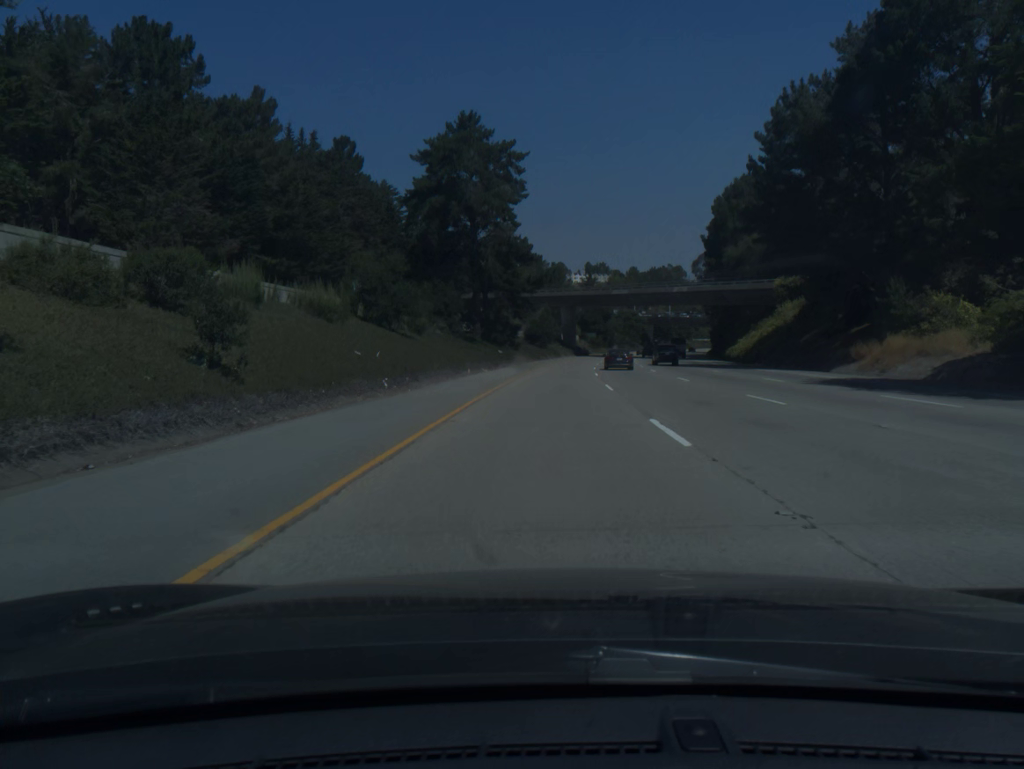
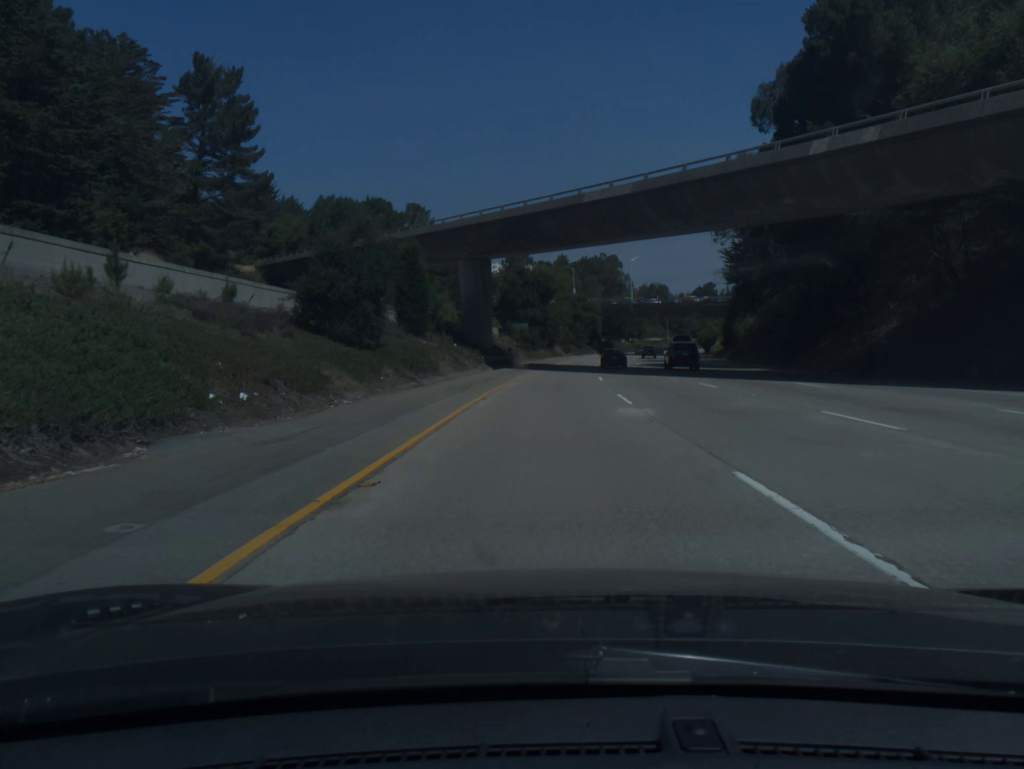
(+3.9, +79.5) m; +6°
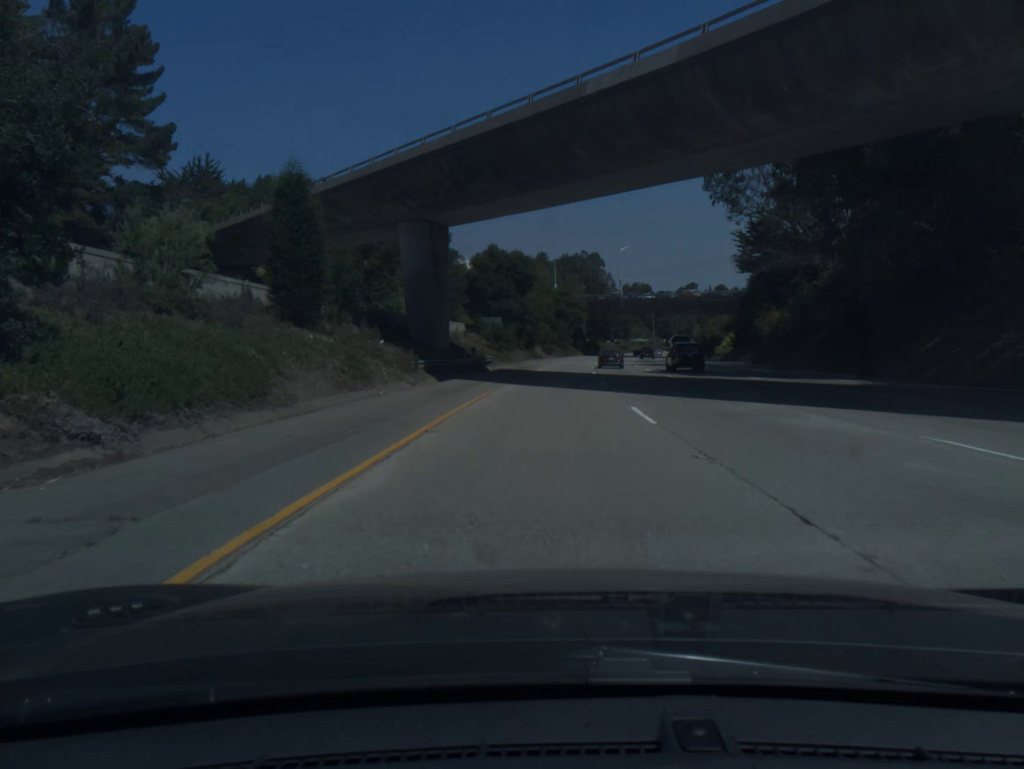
(+0.2, +19.9) m; +1°
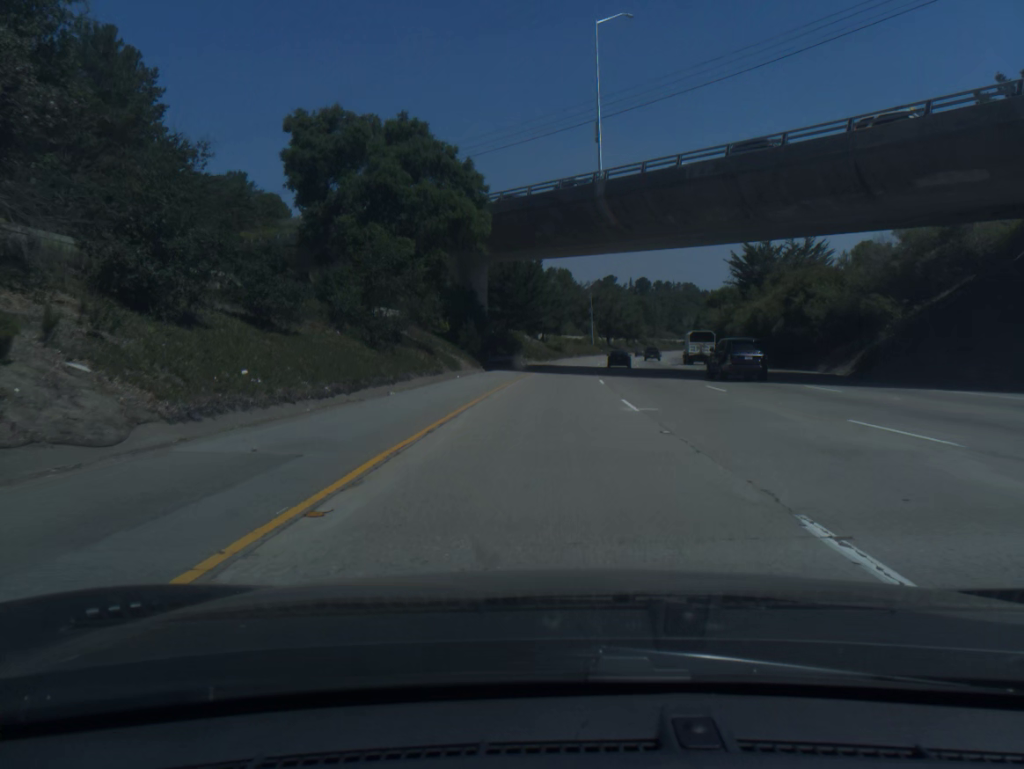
(+5.8, +99.3) m; +7°
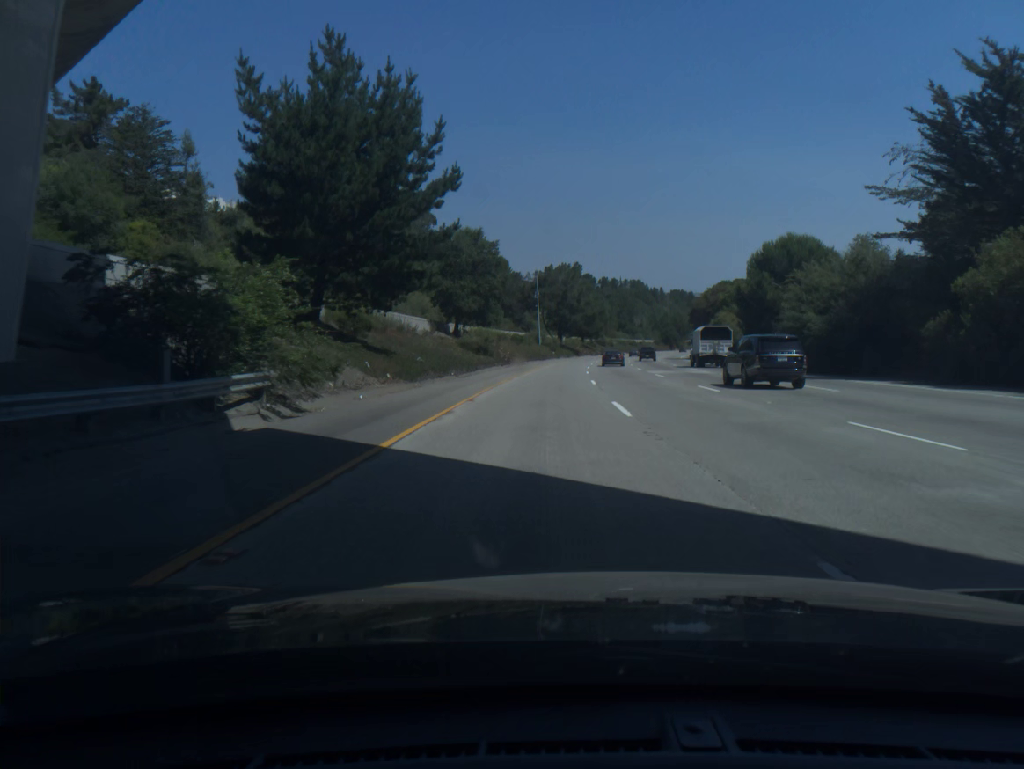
(+2.5, +59.7) m; +5°
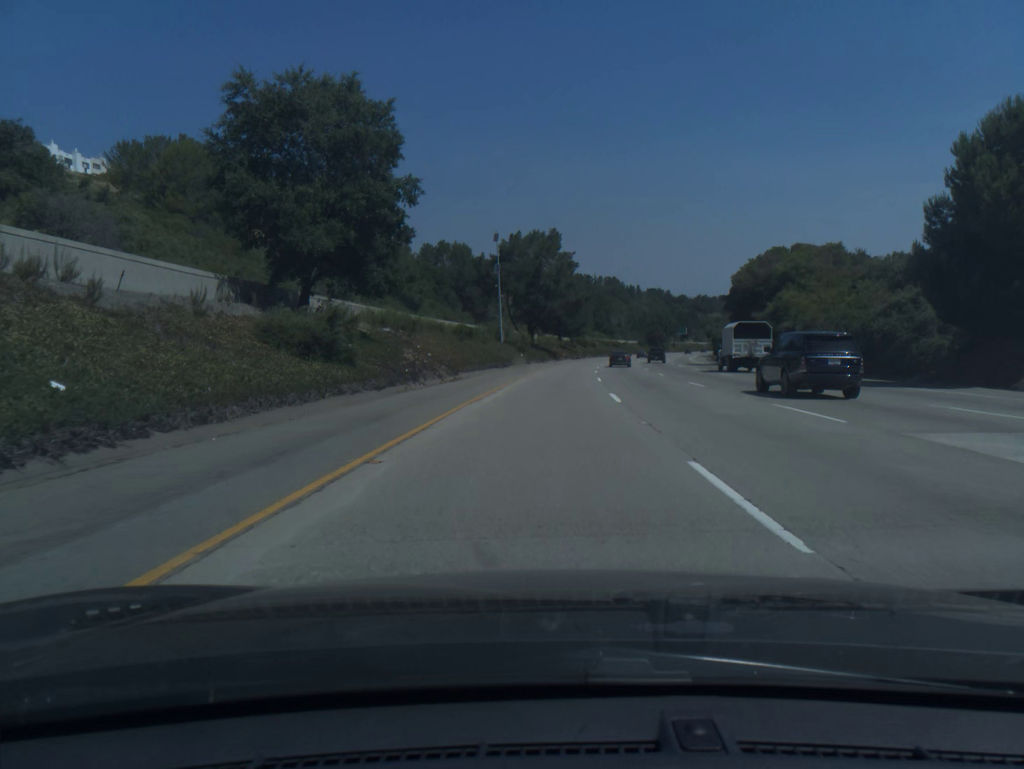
(+0.8, +39.8) m; +2°
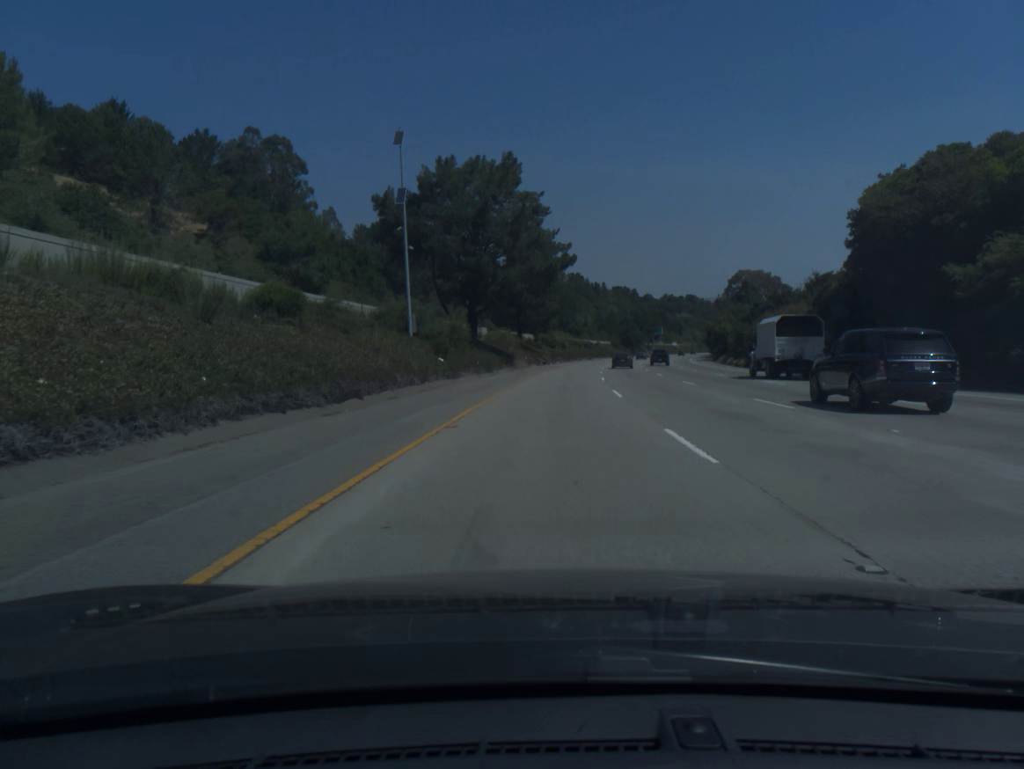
(+0.9, +39.7) m; +3°
